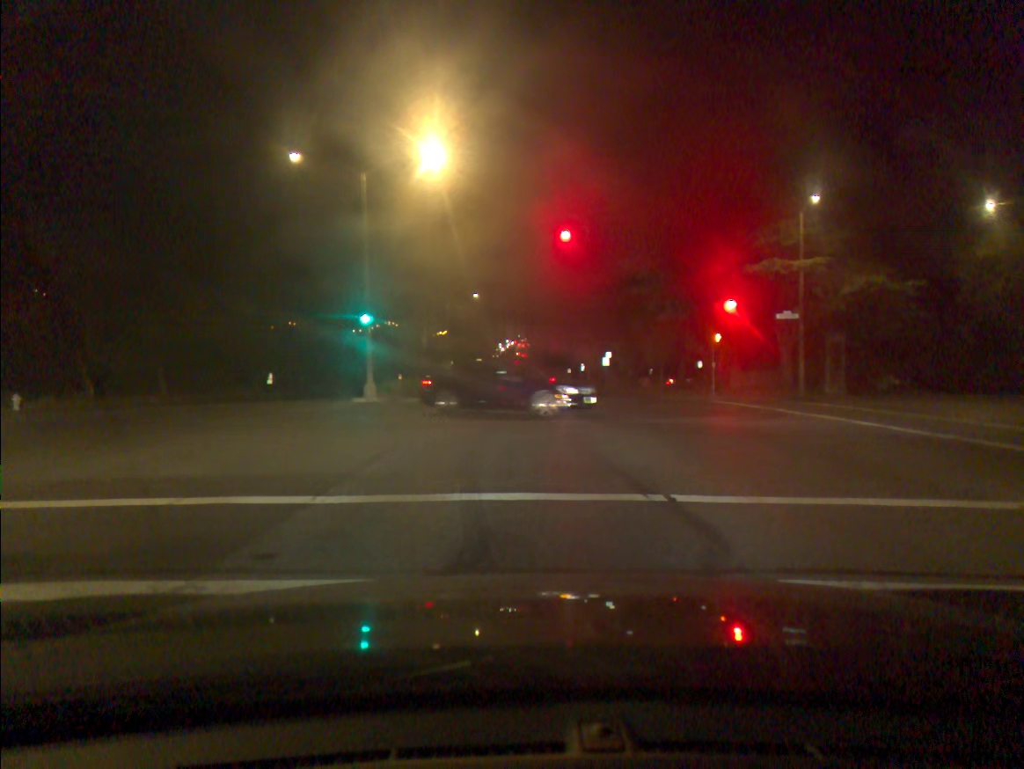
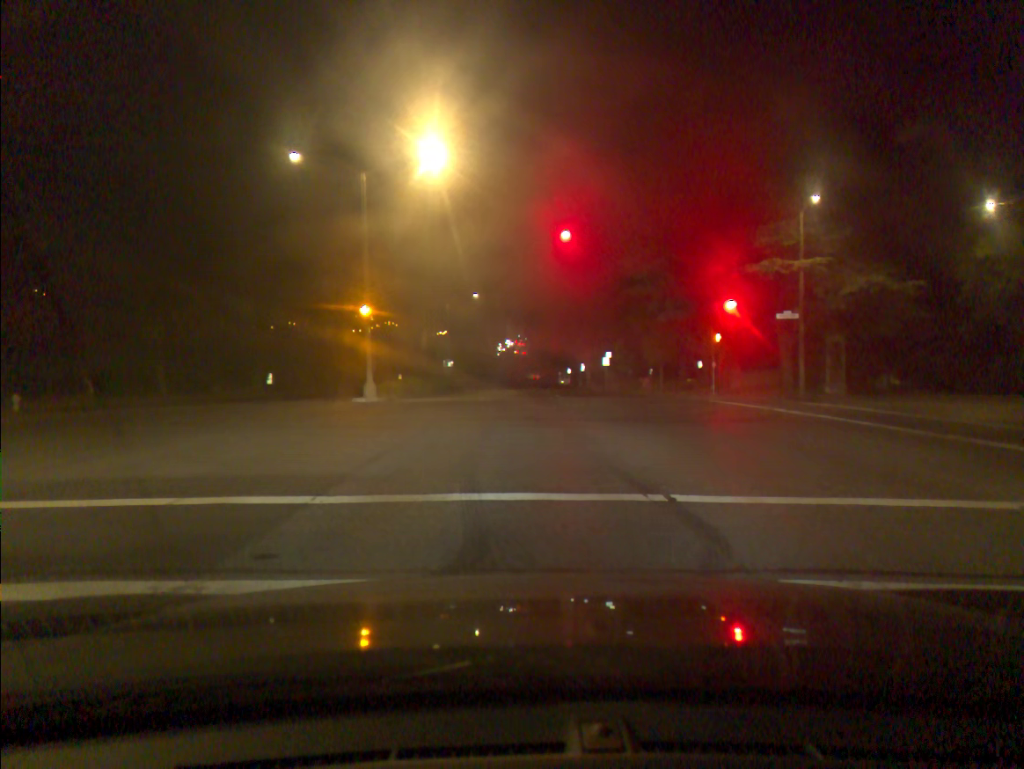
(0.0, 0.0) m; 0°
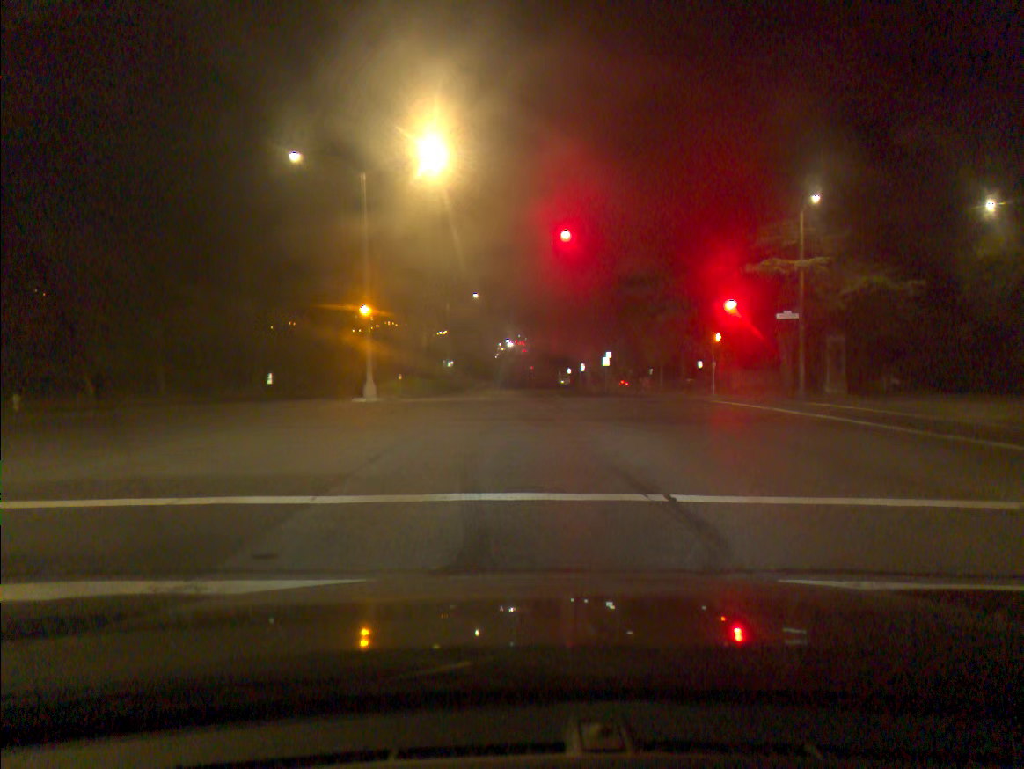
(0.0, 0.0) m; 0°
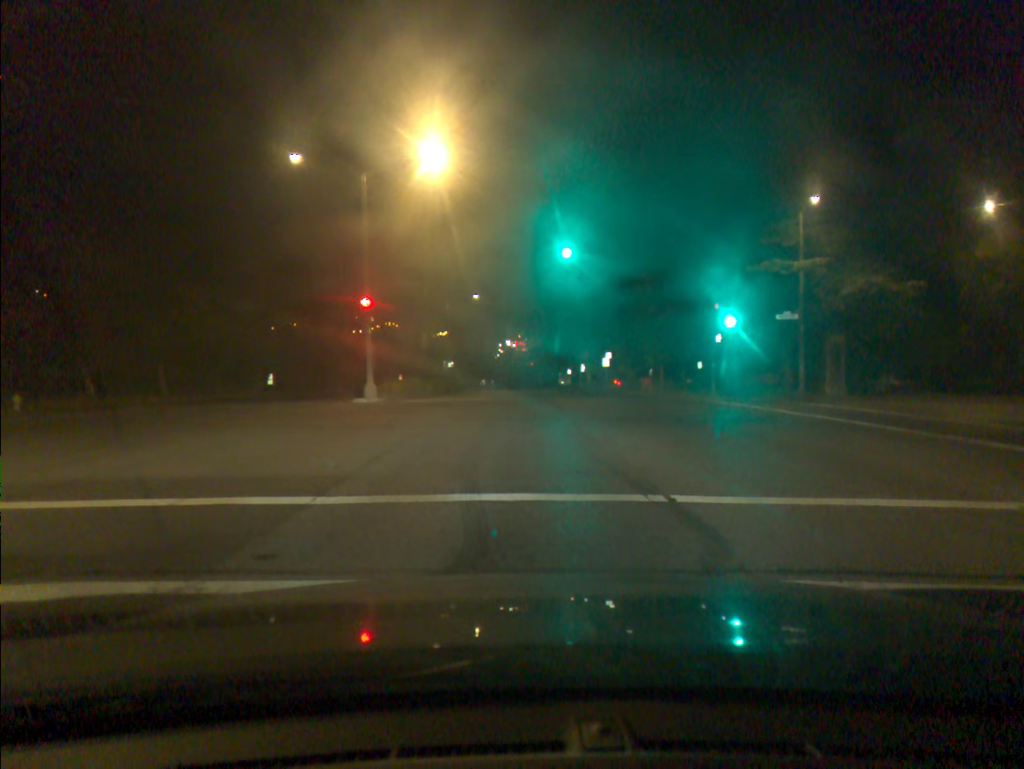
(0.0, 0.0) m; 0°
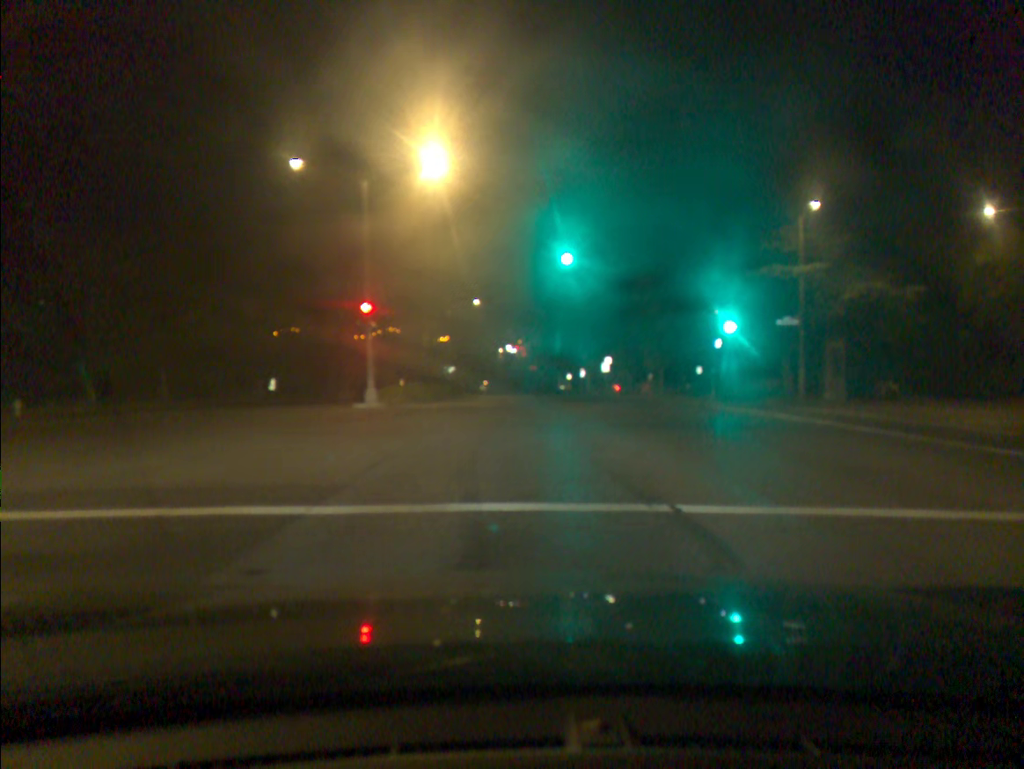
(0.0, +0.2) m; 0°
